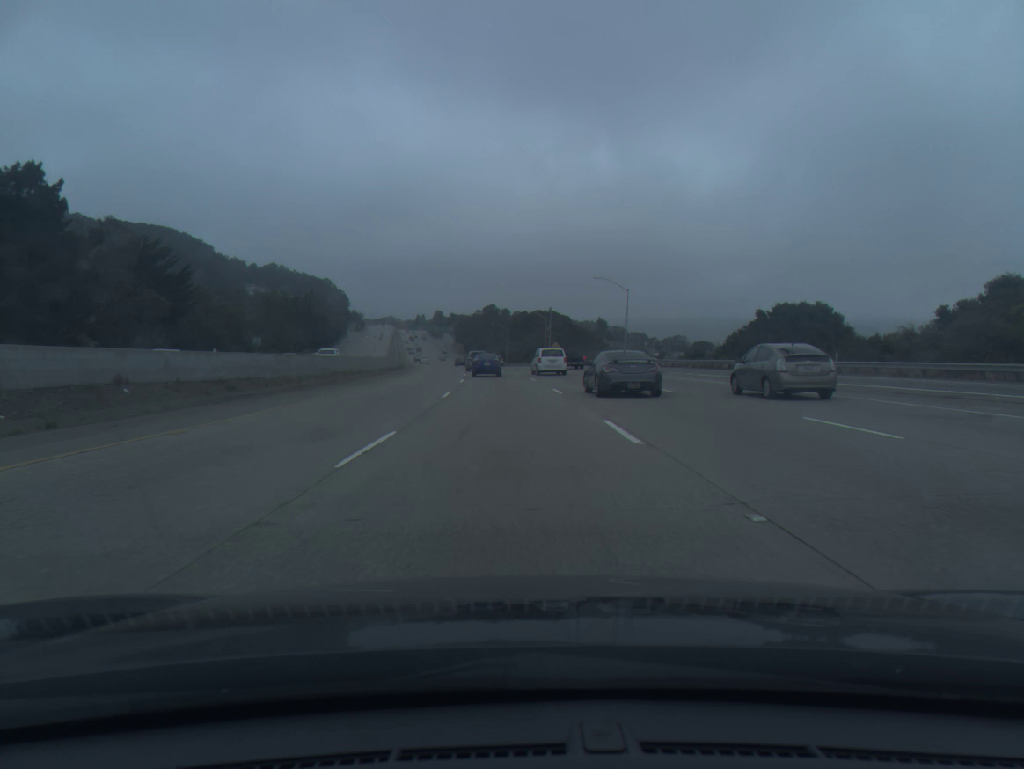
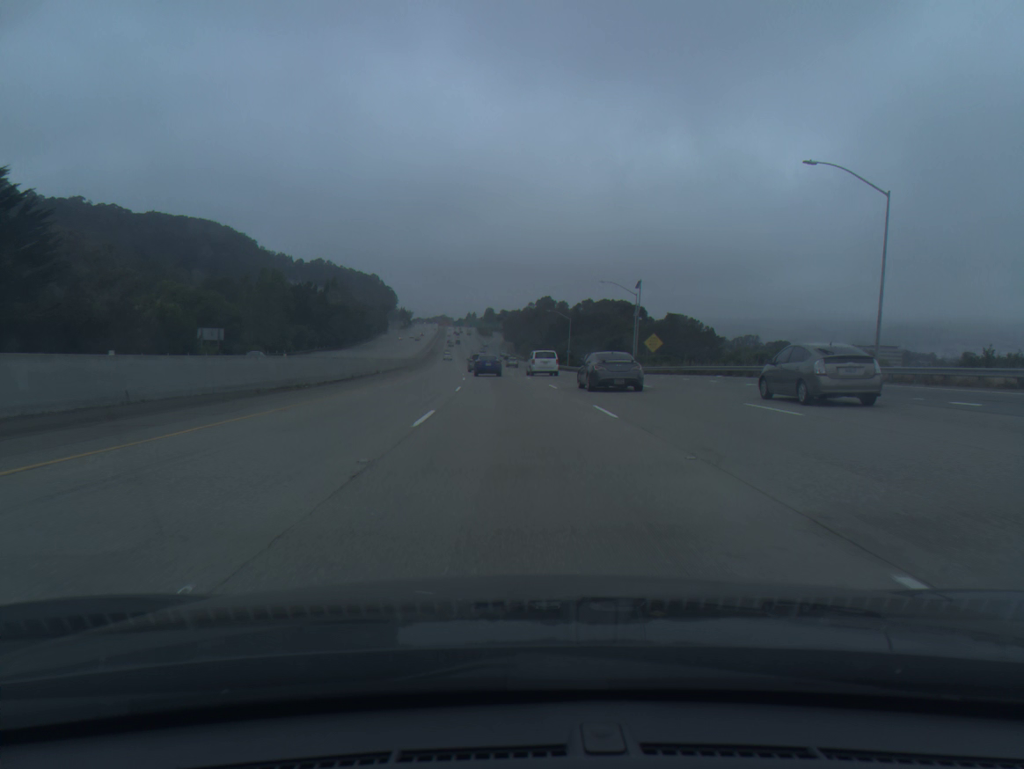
(-2.1, +53.6) m; -4°
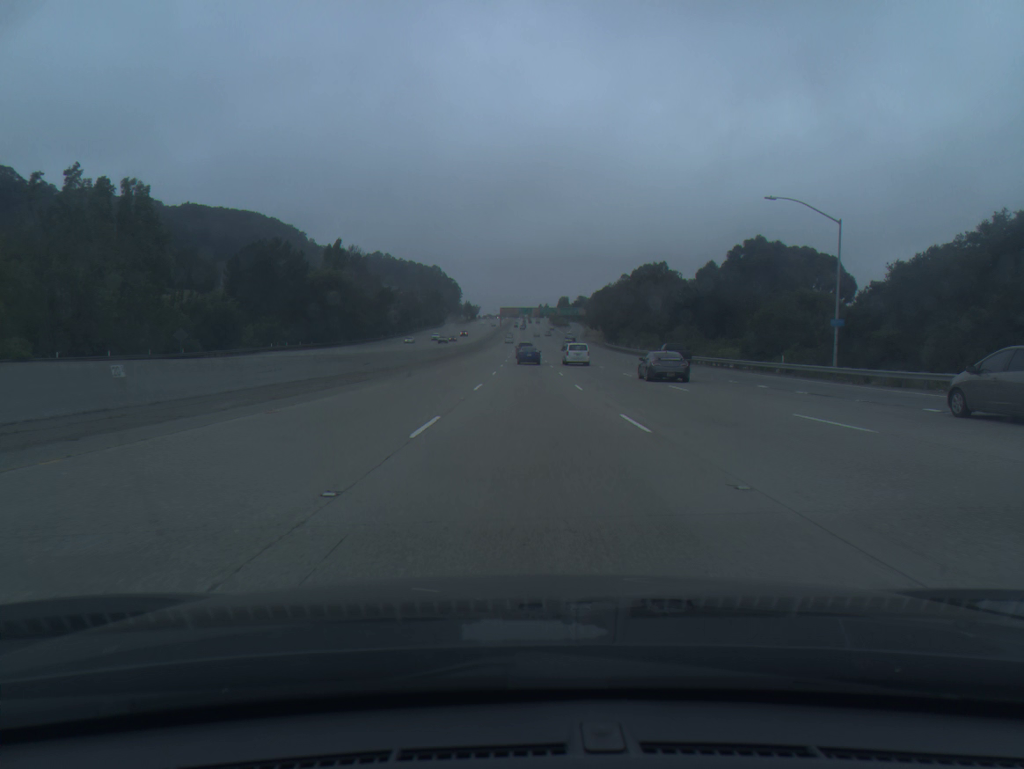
(-5.0, +89.8) m; -5°
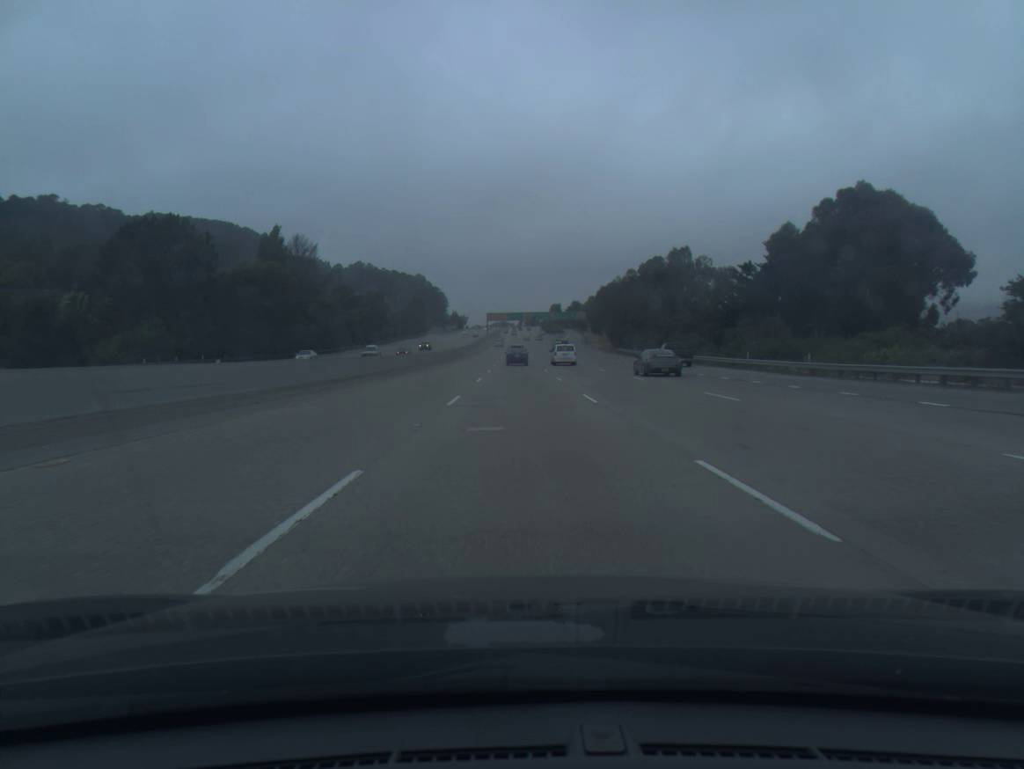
(+0.2, +36.5) m; +1°
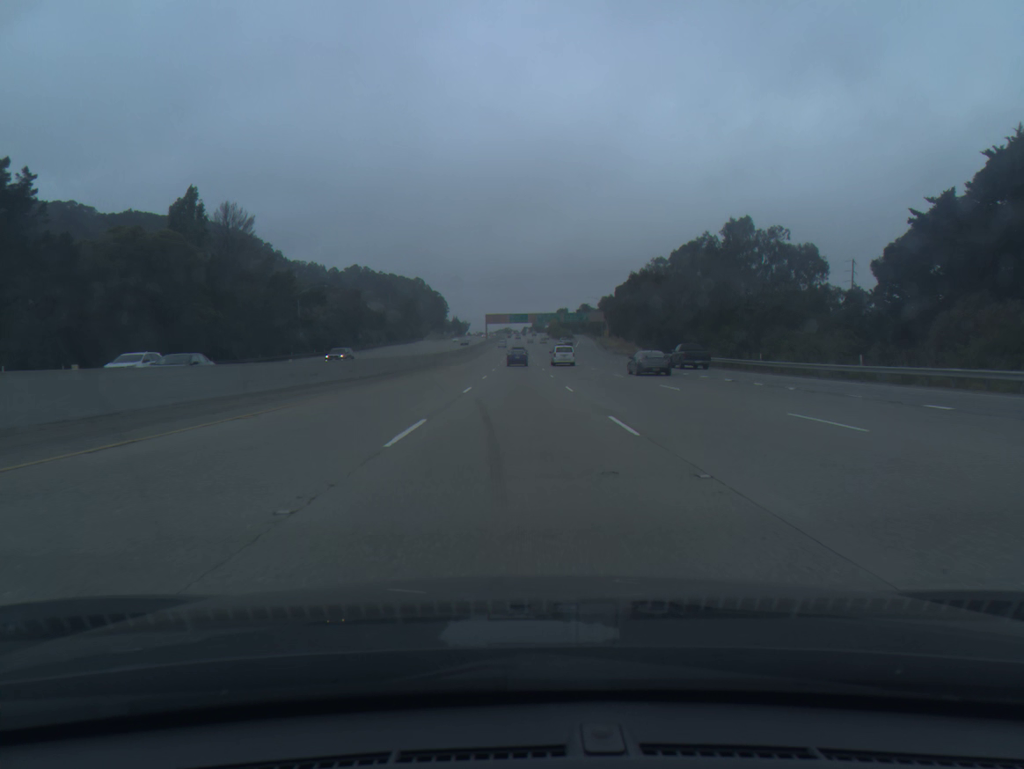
(0.0, +36.8) m; 0°
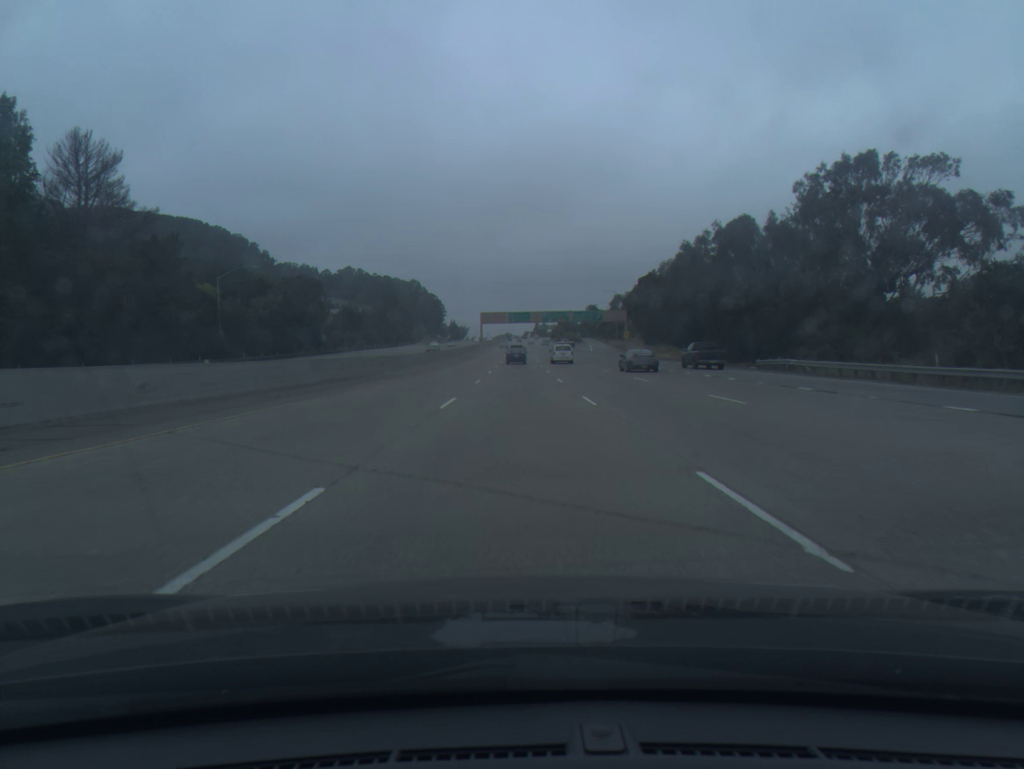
(-0.1, +37.1) m; 0°
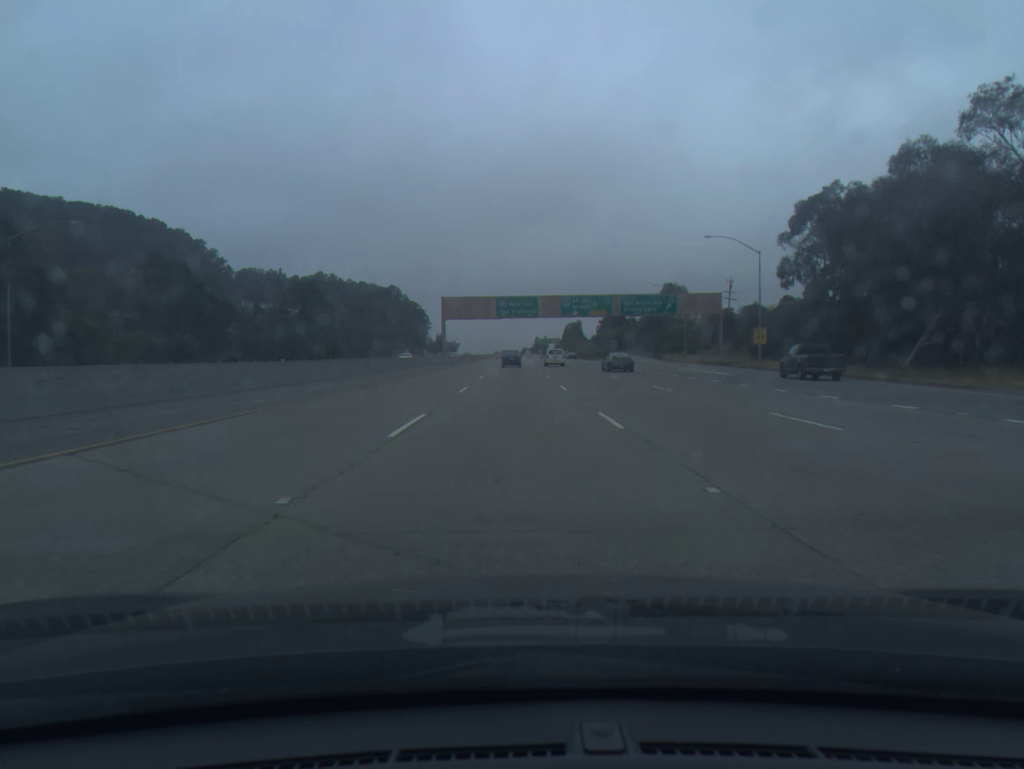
(0.0, +93.4) m; 0°
